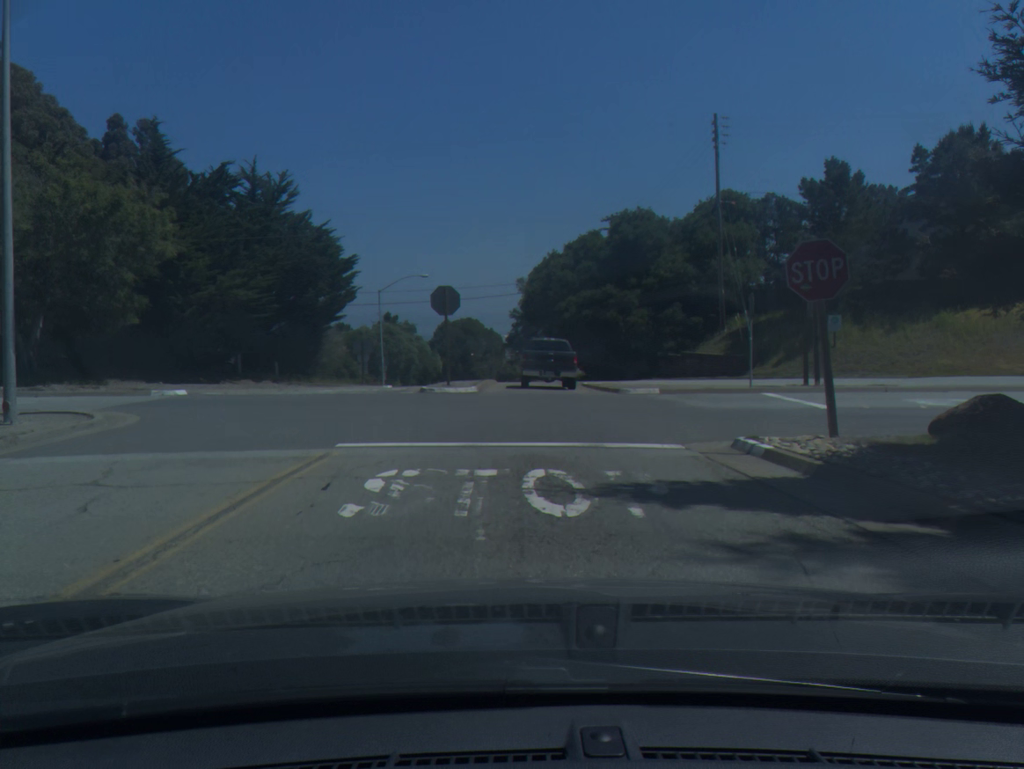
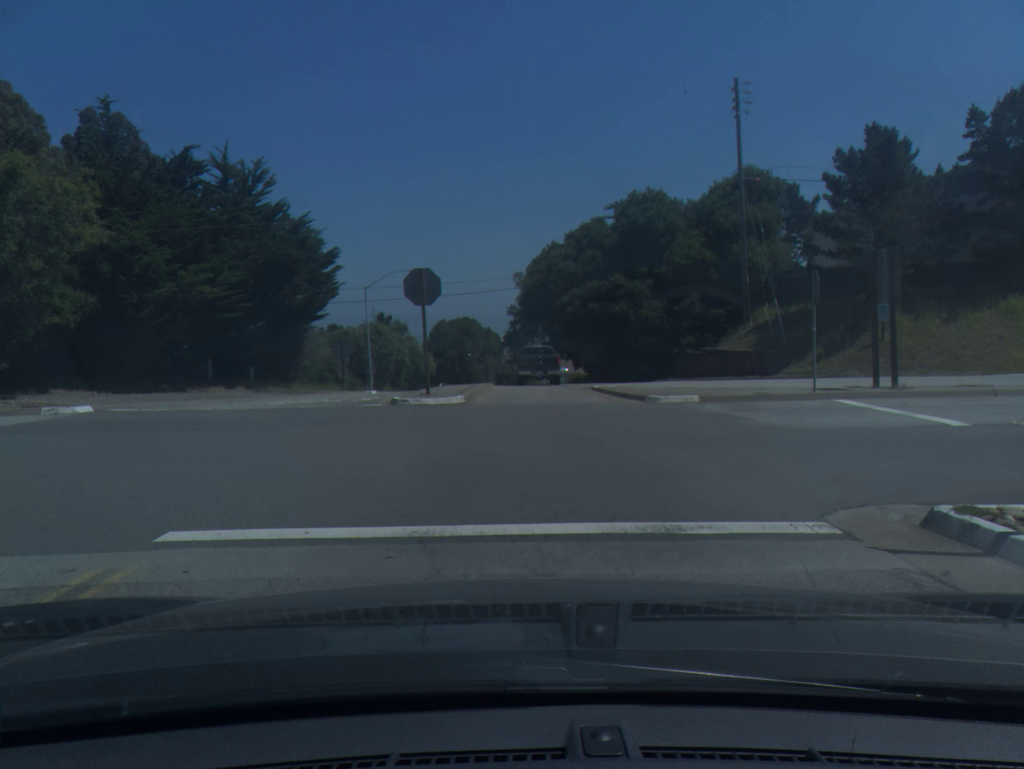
(0.0, +5.5) m; 0°
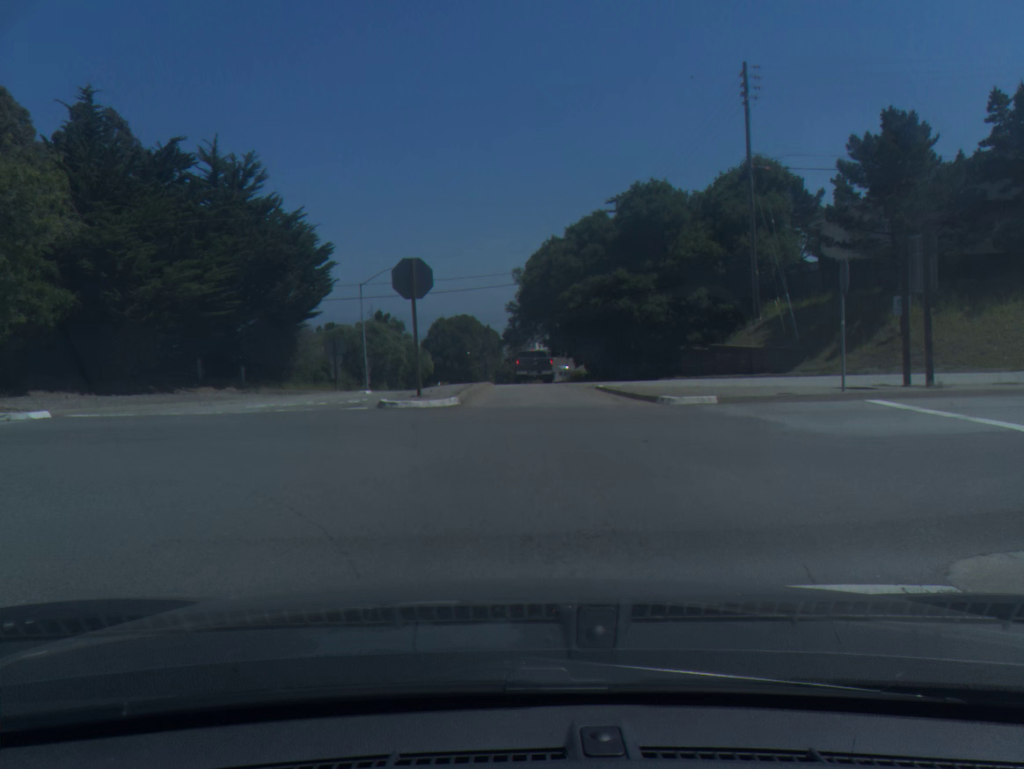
(0.0, +1.7) m; +2°
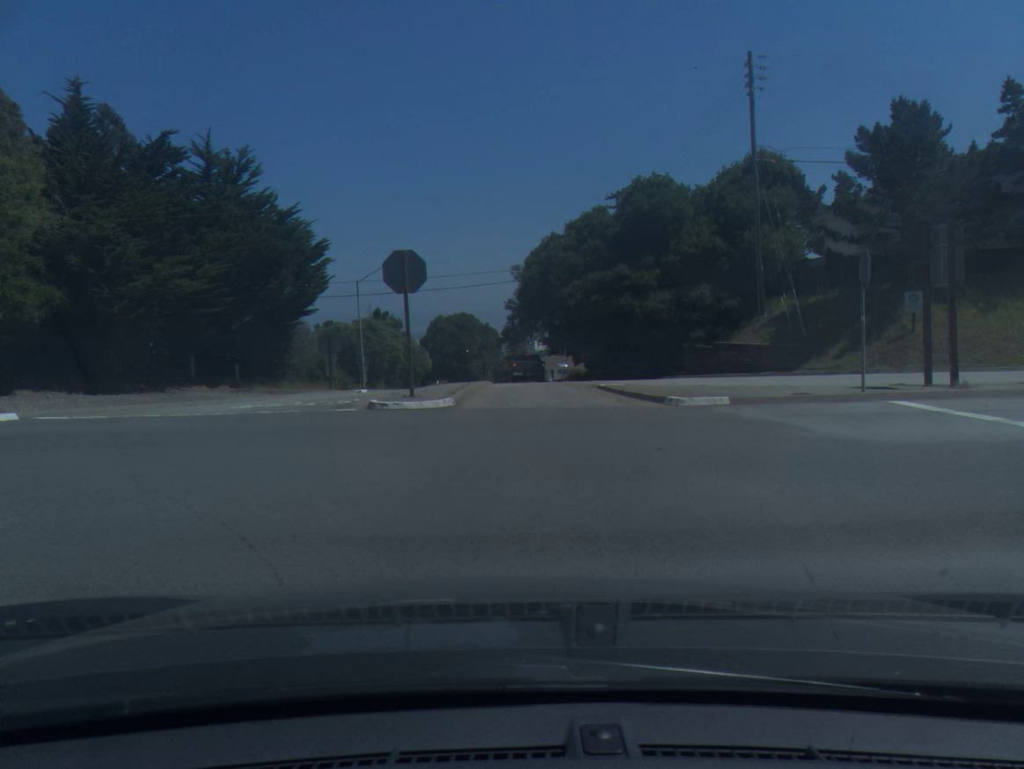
(0.0, +1.1) m; 0°
